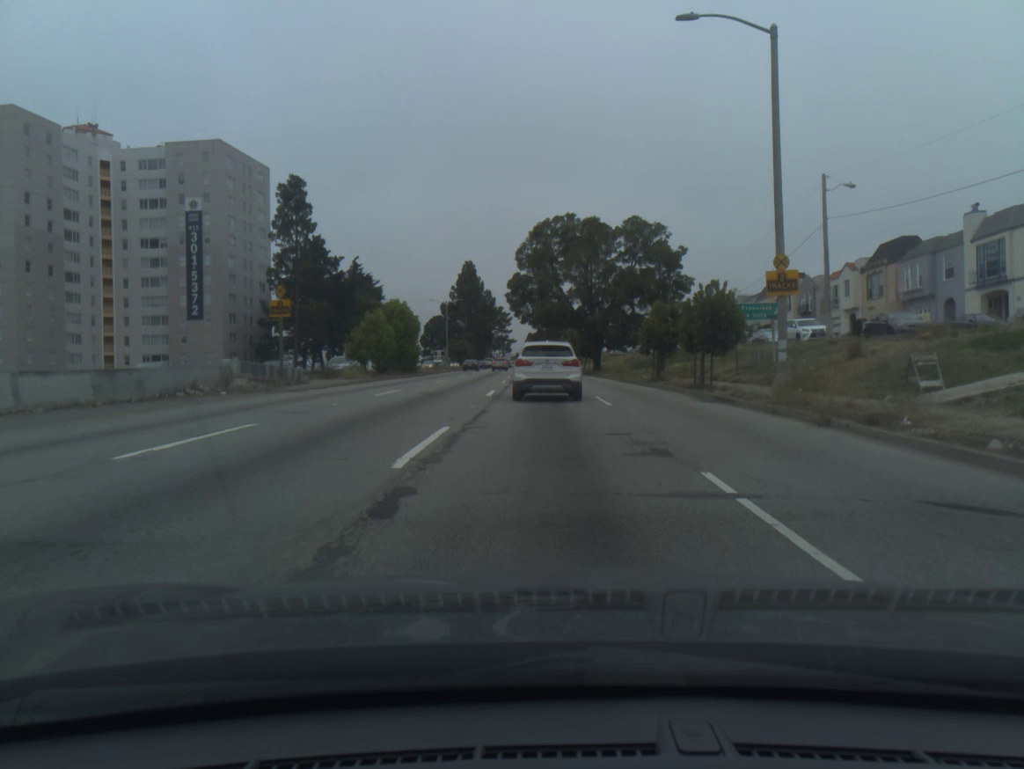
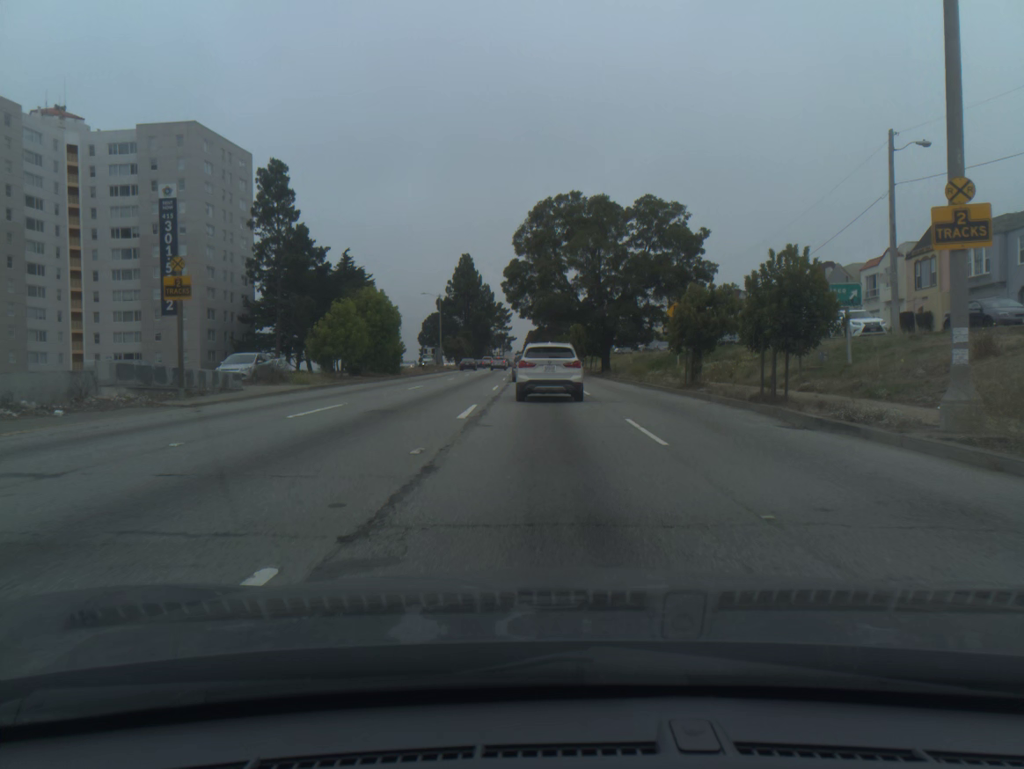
(0.0, +8.2) m; 0°
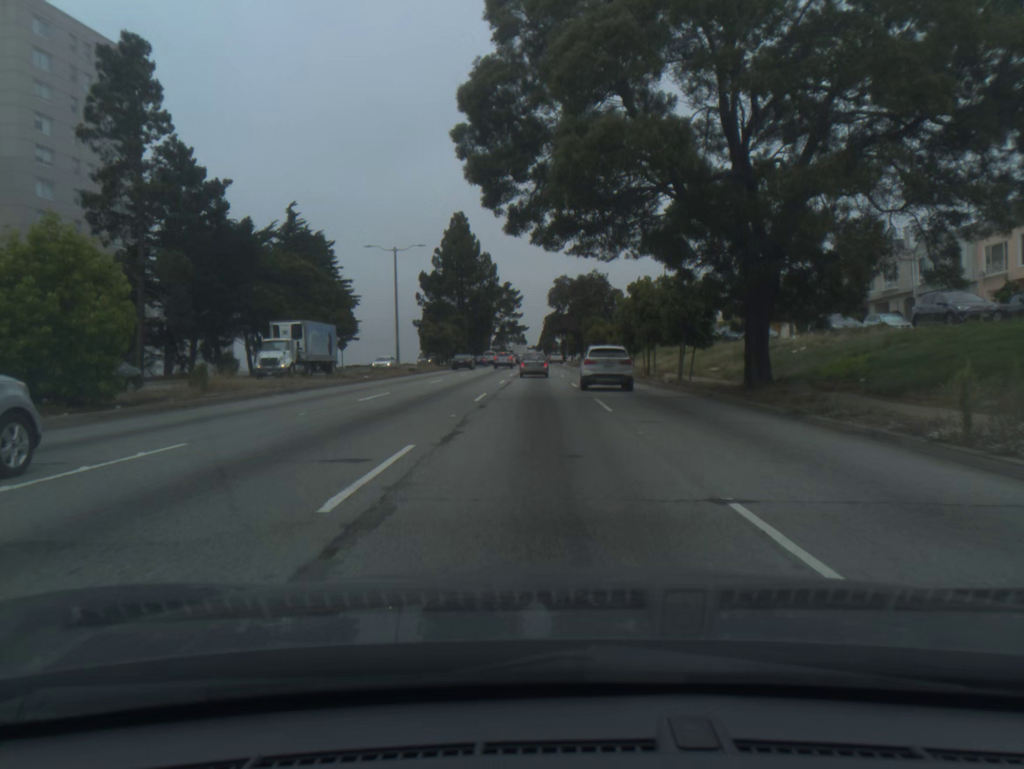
(-0.3, +38.3) m; -1°
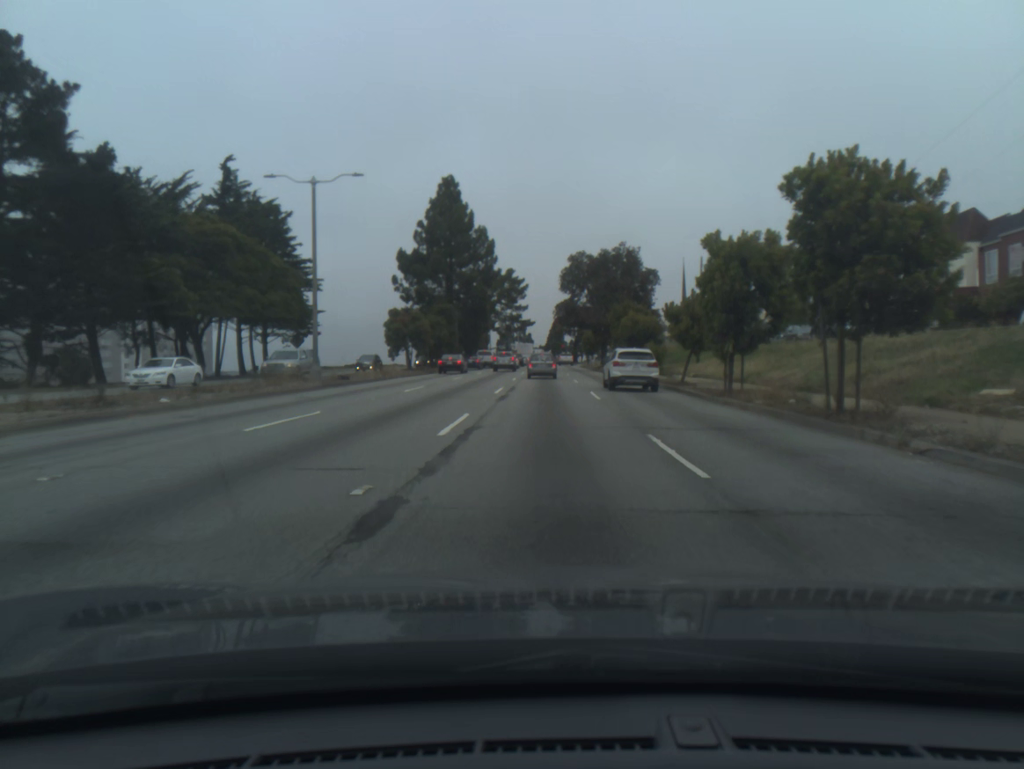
(-0.1, +23.4) m; 0°
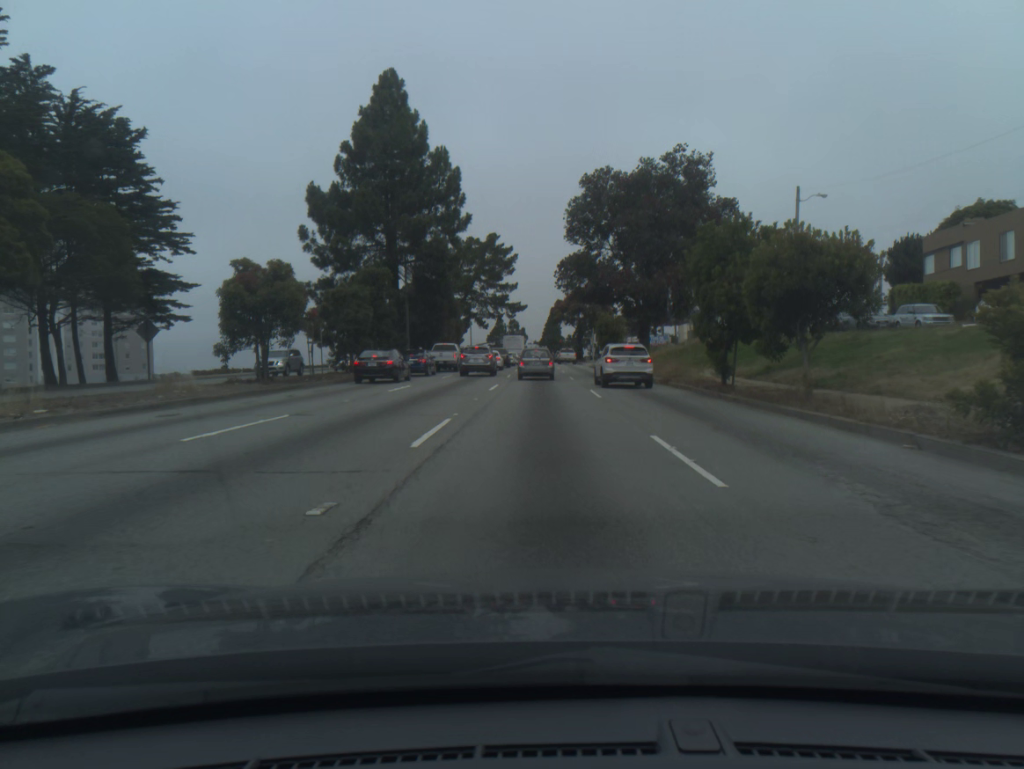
(+0.1, +31.0) m; 0°
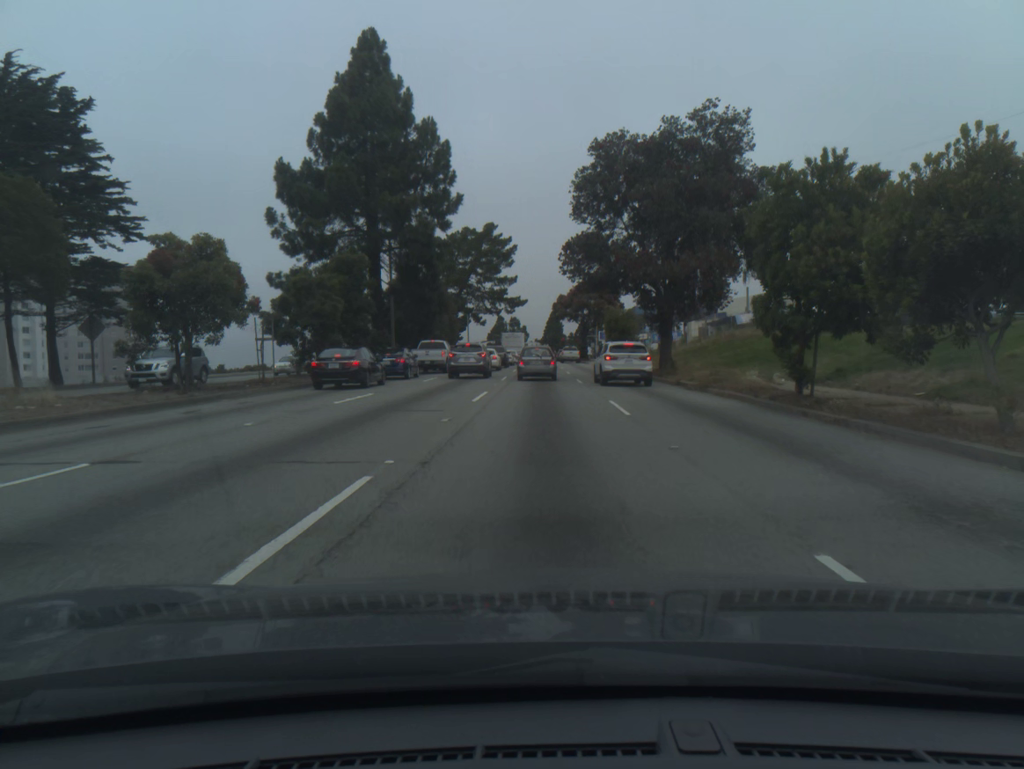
(0.0, +6.9) m; 0°
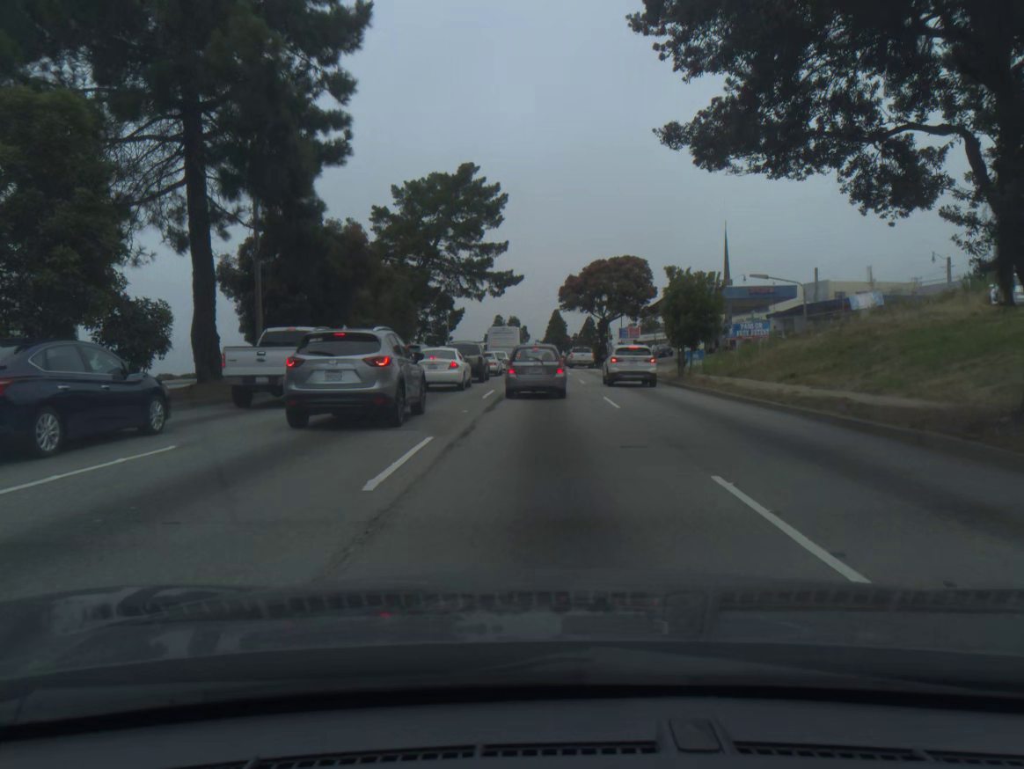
(-0.1, +27.0) m; 0°
